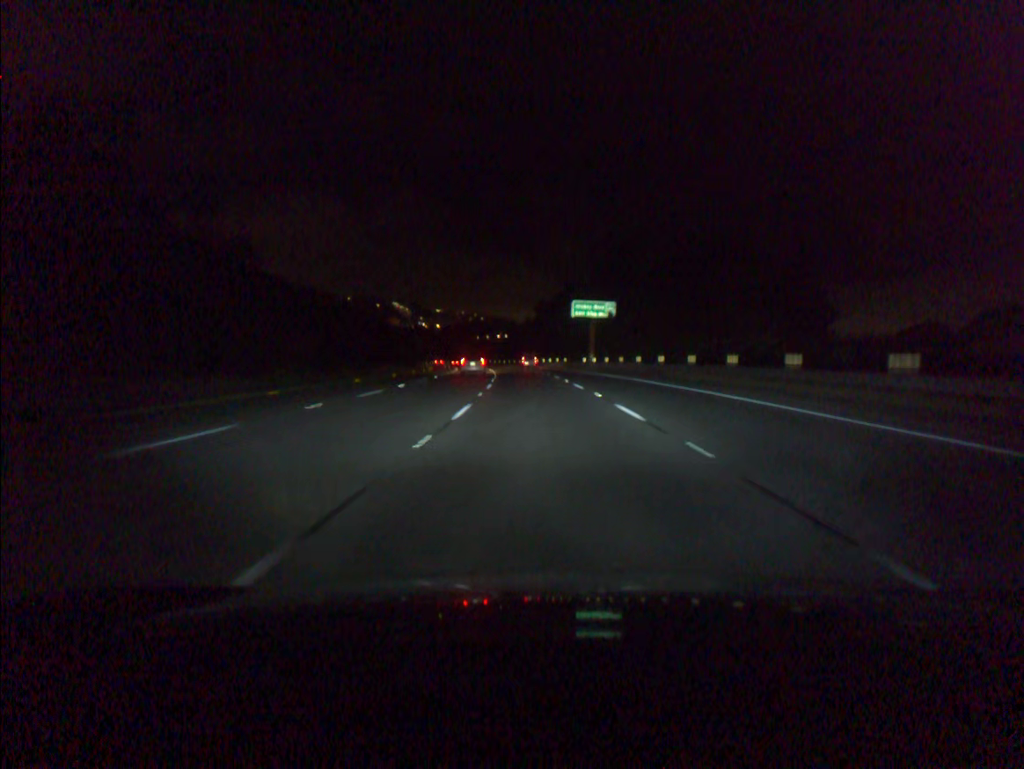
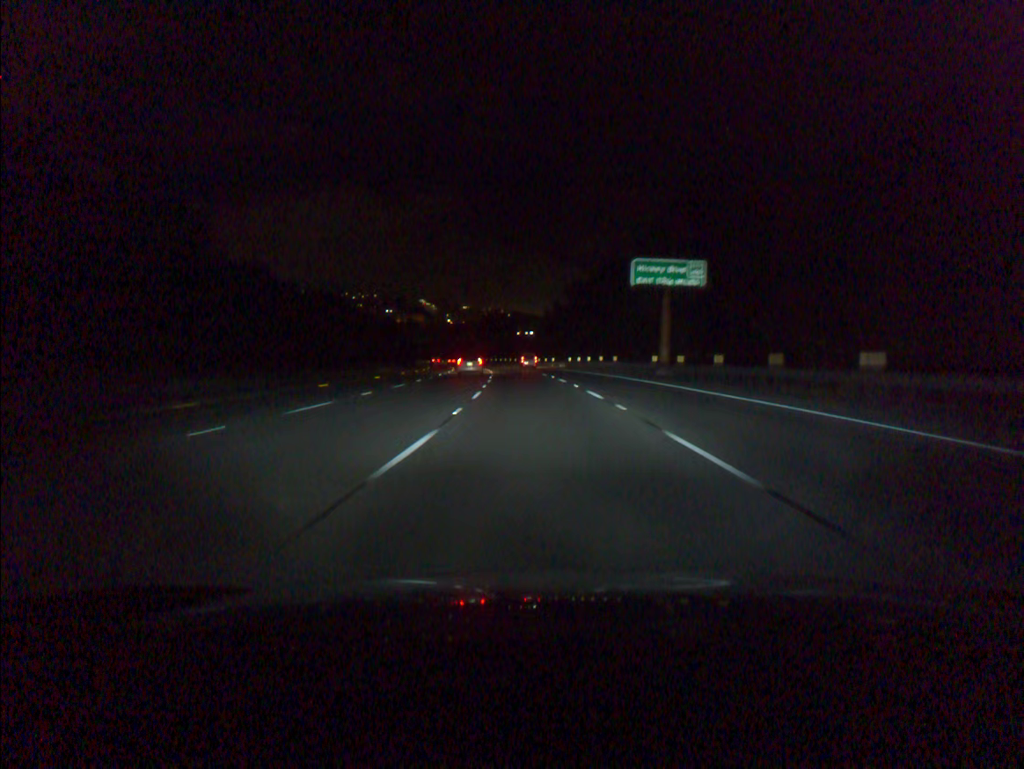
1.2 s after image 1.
(-0.7, +36.4) m; -2°
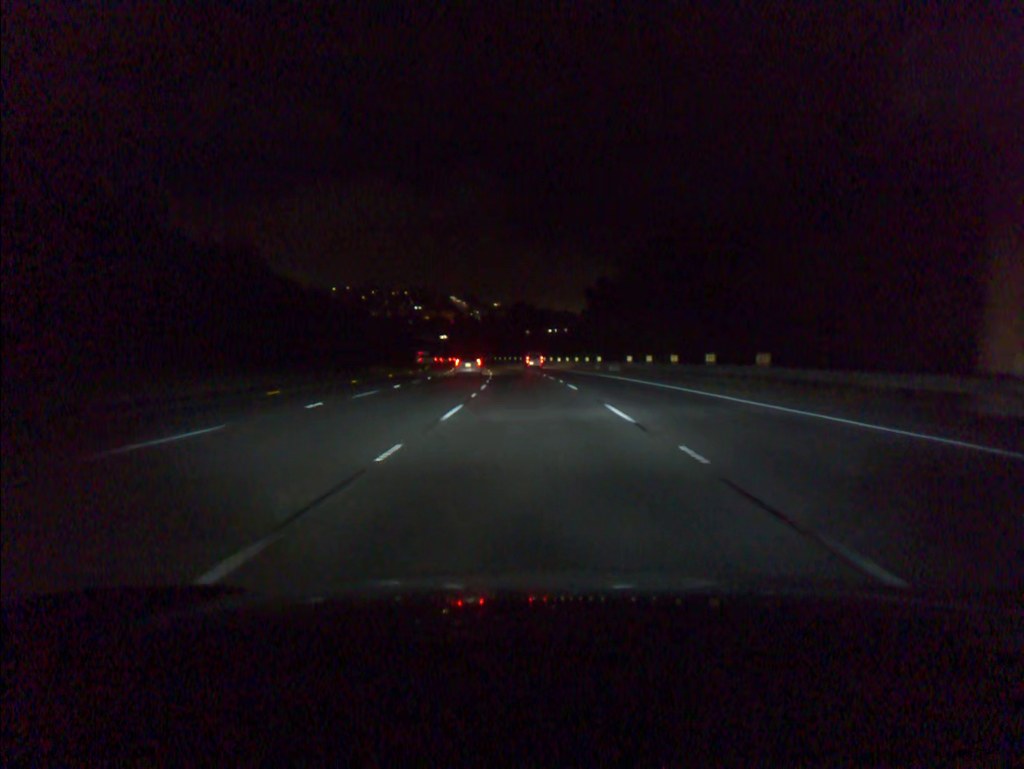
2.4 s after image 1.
(-0.7, +36.7) m; -2°
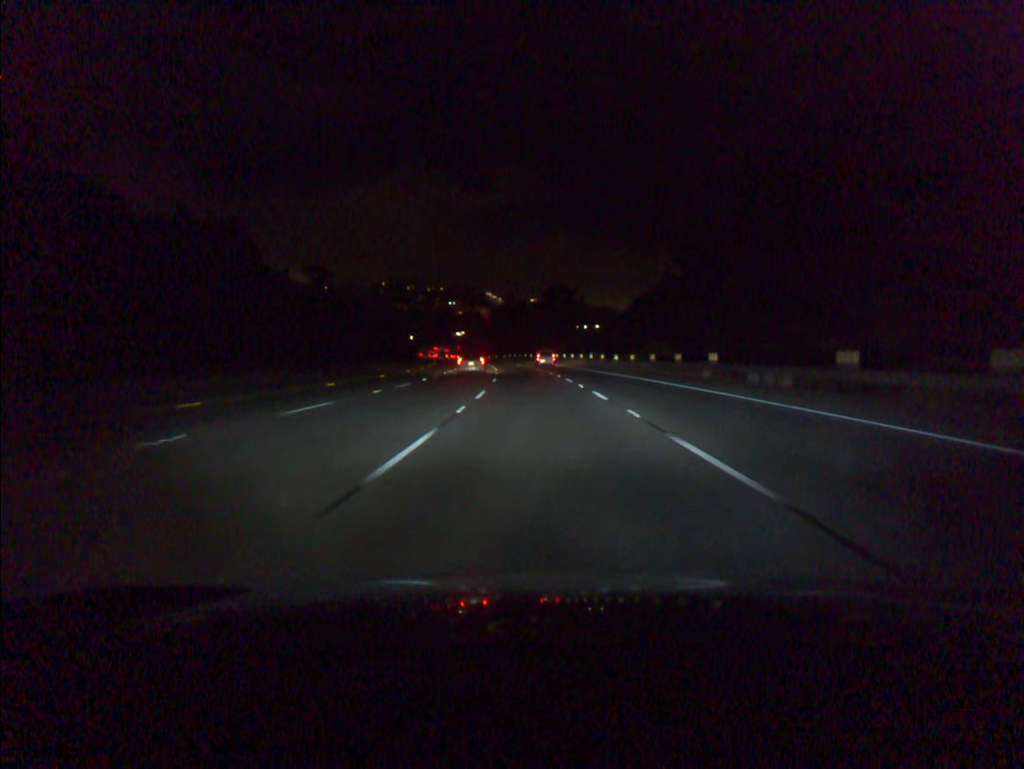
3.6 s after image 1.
(-0.9, +36.8) m; -3°
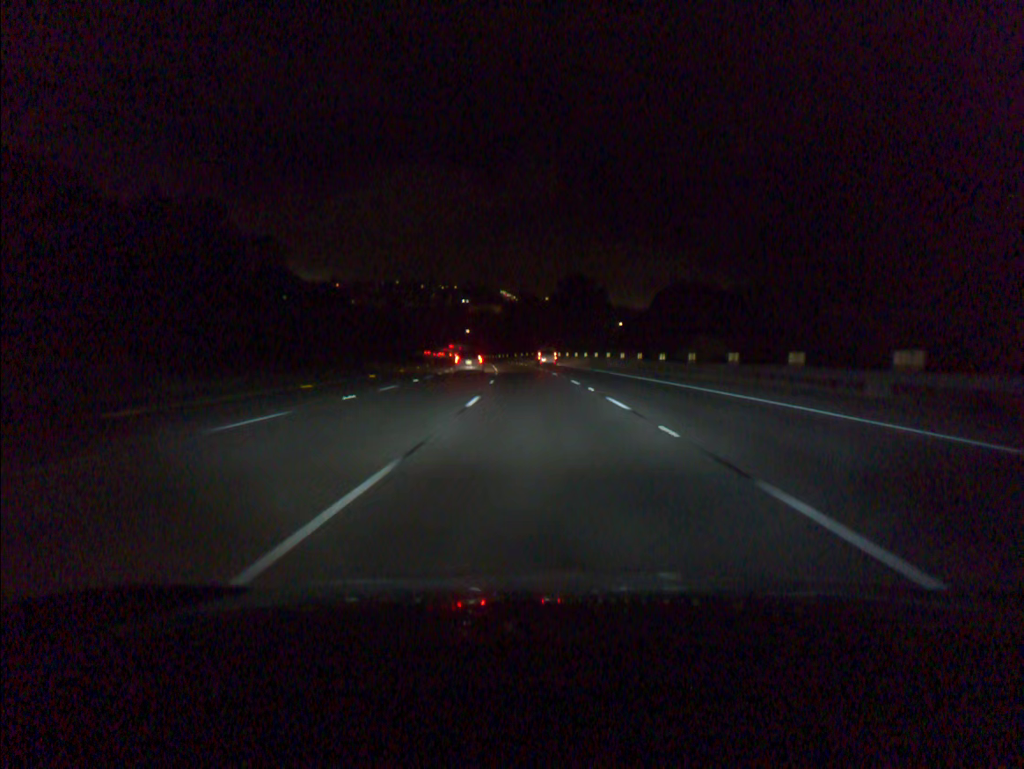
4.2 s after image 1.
(-0.2, +18.5) m; -1°
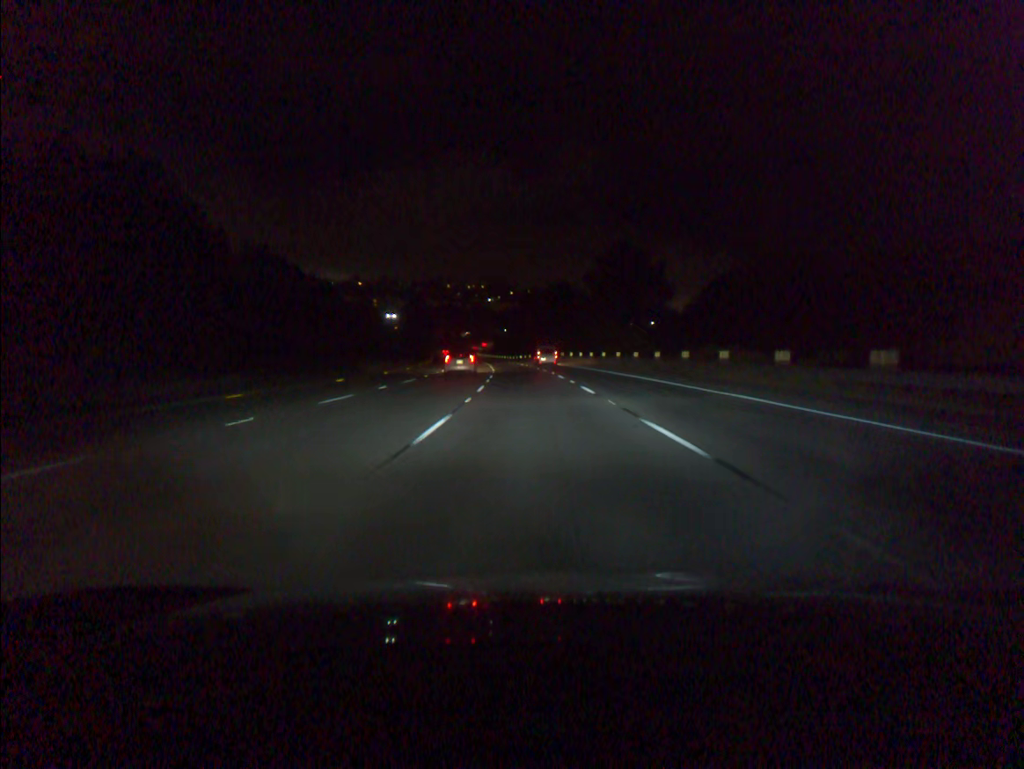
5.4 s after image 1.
(-0.6, +37.0) m; -2°
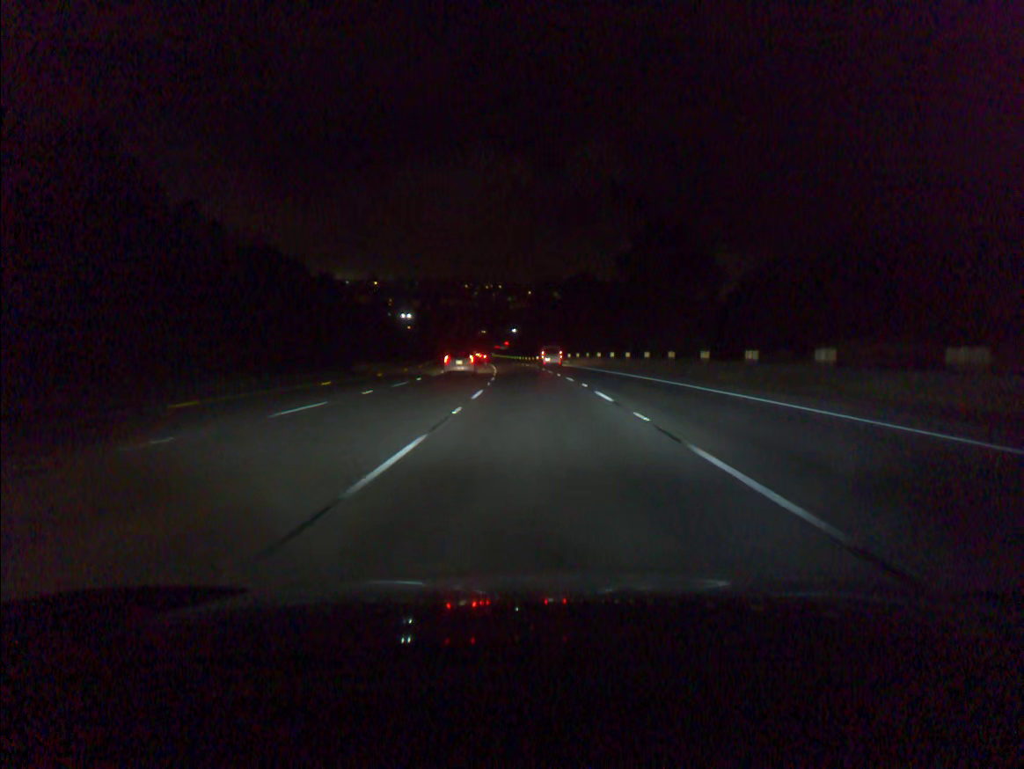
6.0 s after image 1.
(-0.2, +18.5) m; -1°
